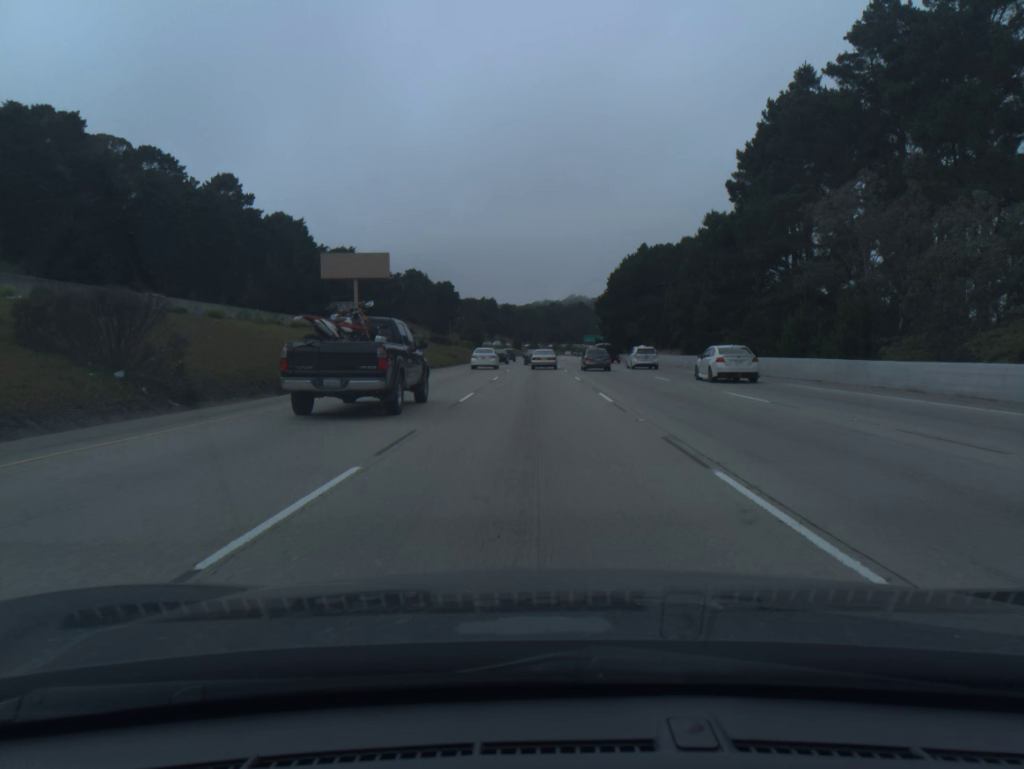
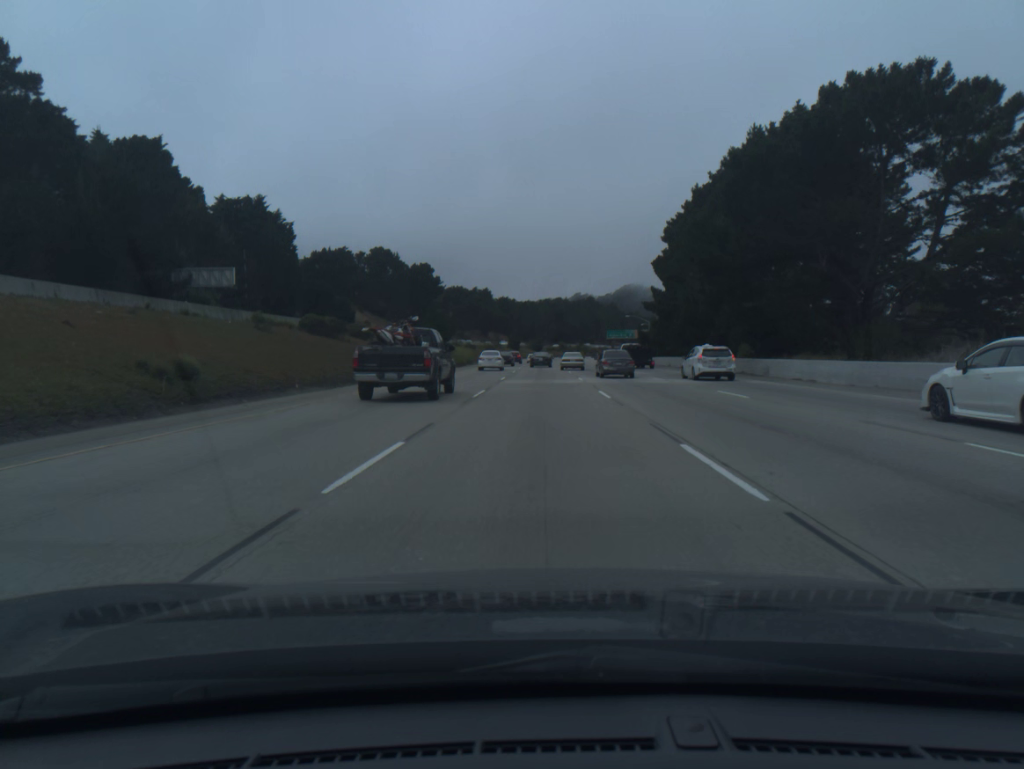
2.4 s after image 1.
(-0.3, +70.6) m; 0°
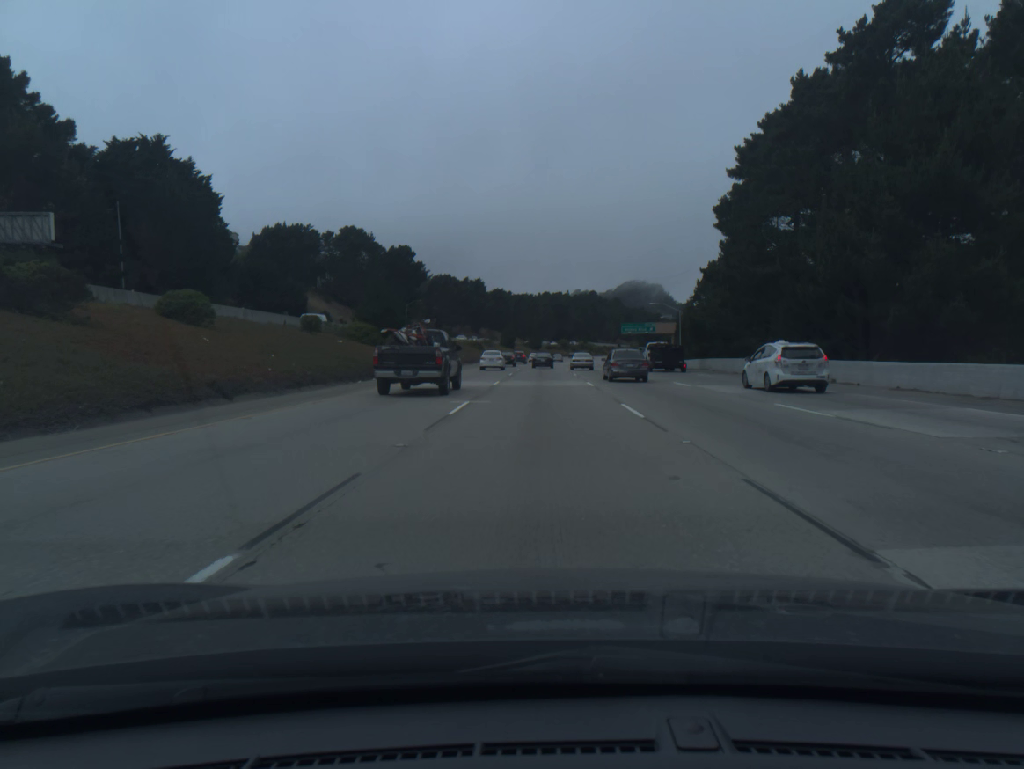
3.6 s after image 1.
(0.0, +35.4) m; 0°
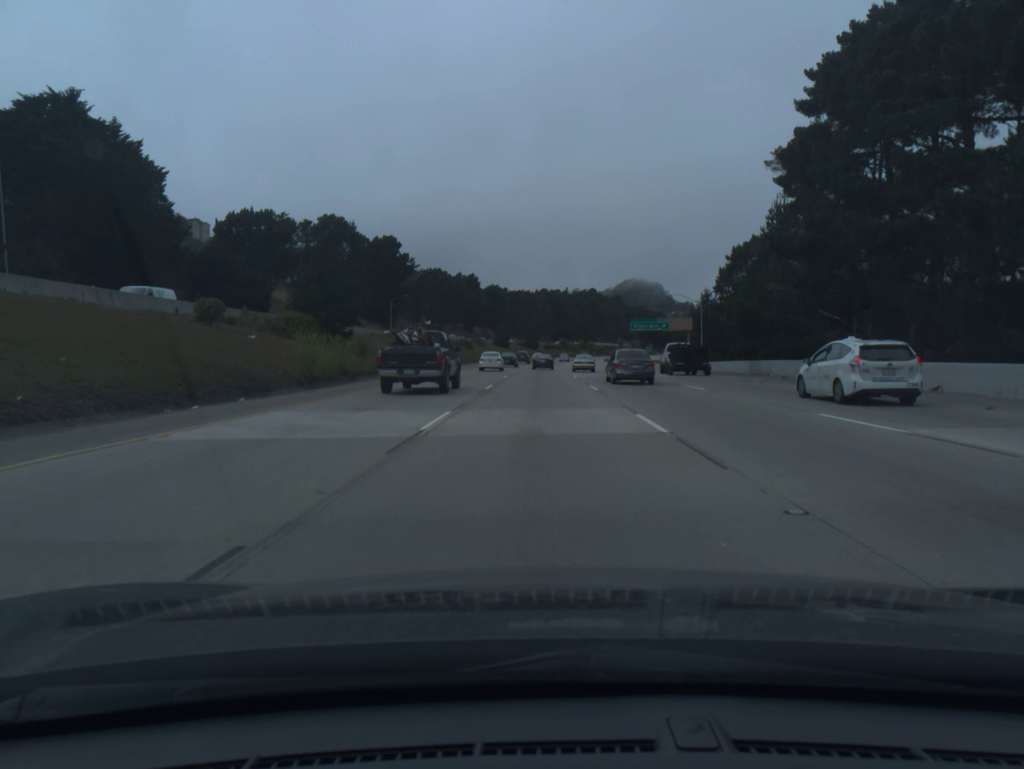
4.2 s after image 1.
(0.0, +17.8) m; 0°
